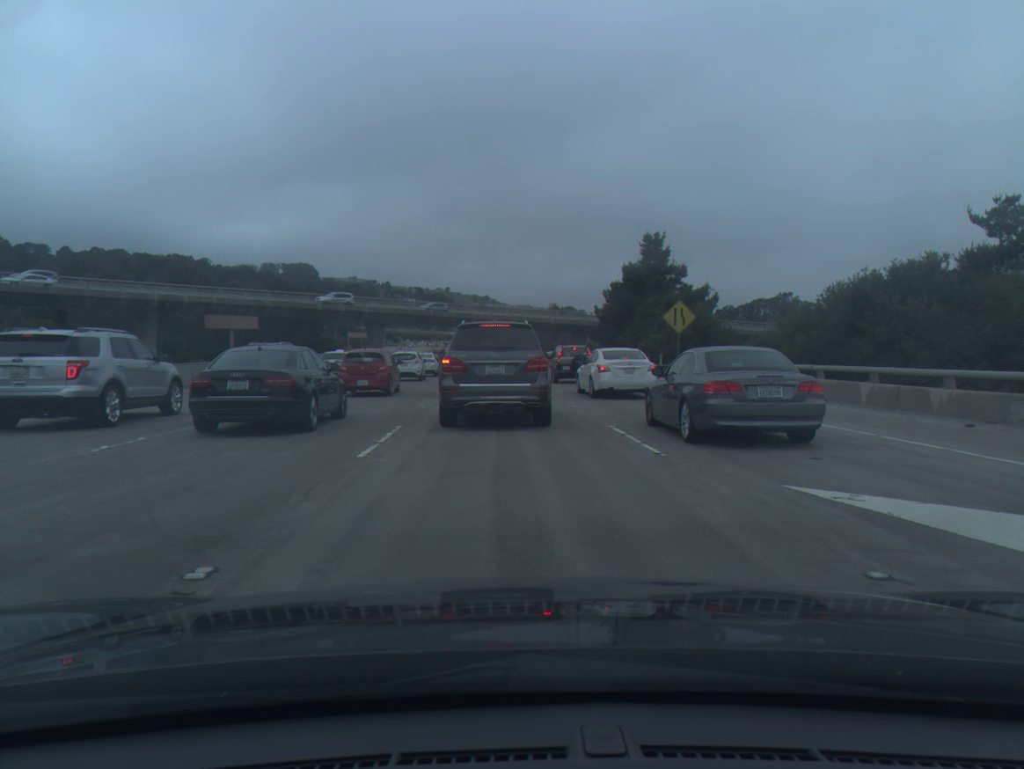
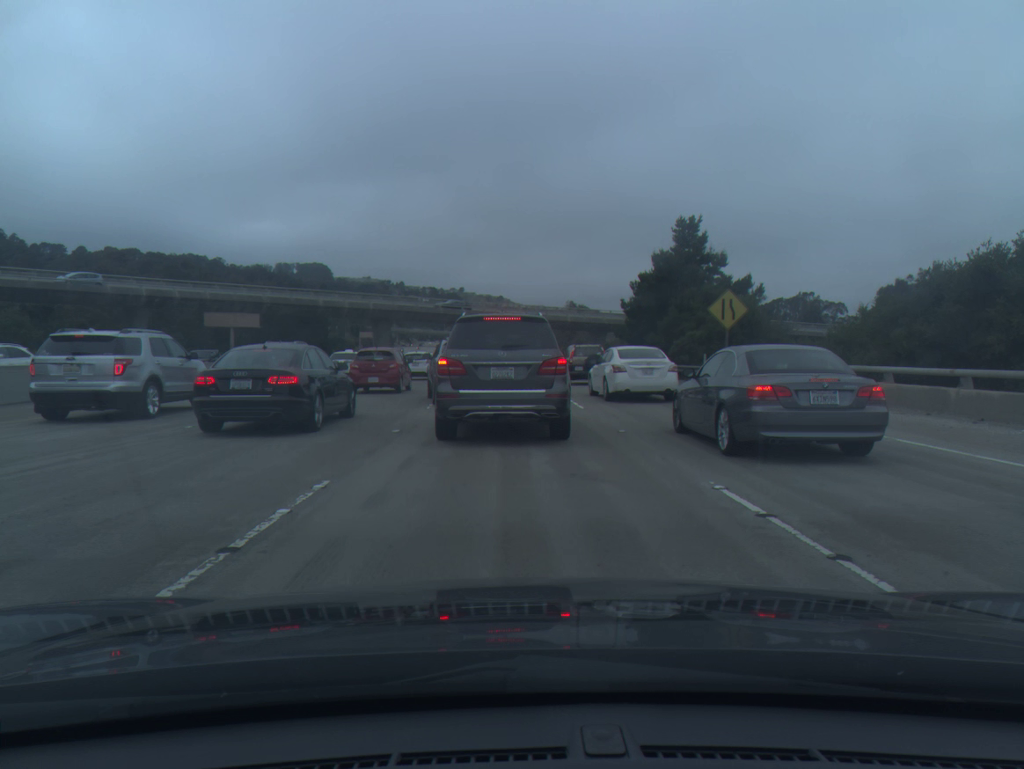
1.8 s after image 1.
(0.0, +6.3) m; -1°
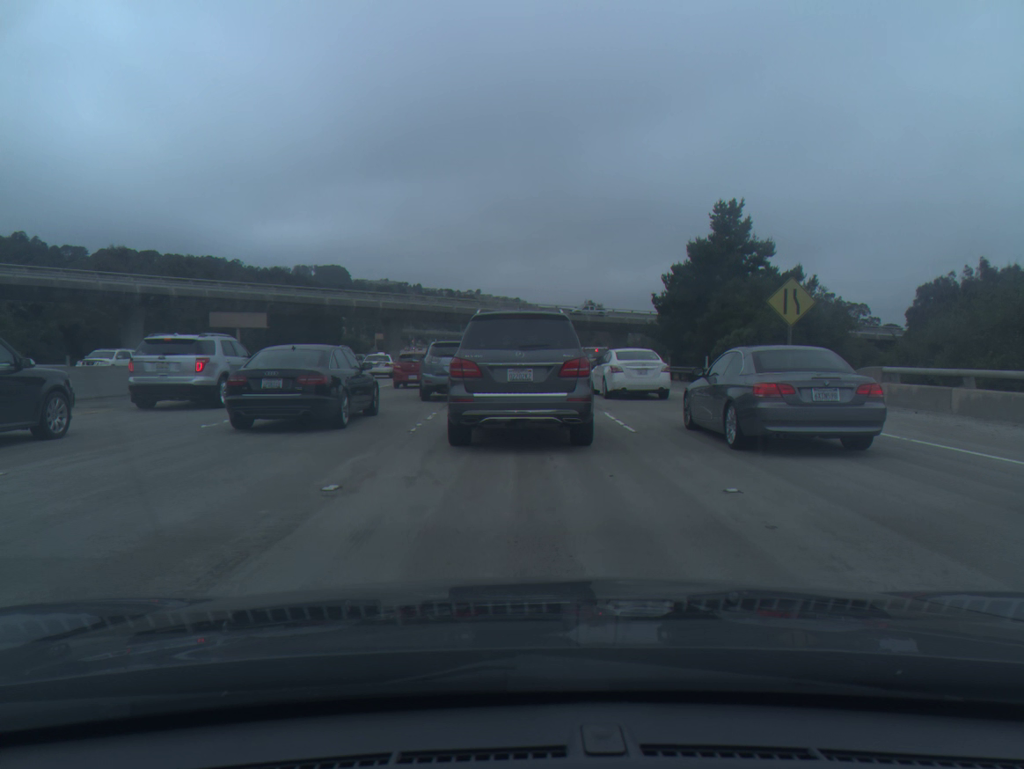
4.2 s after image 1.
(-0.1, +5.6) m; -1°
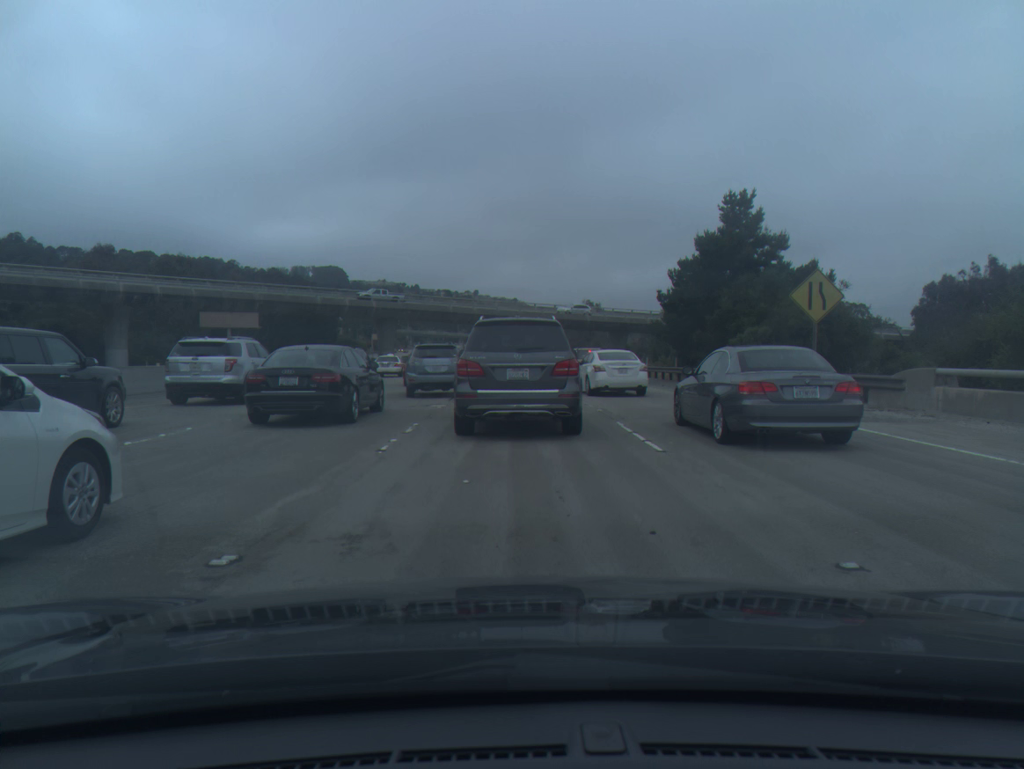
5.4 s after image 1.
(0.0, +2.6) m; 0°
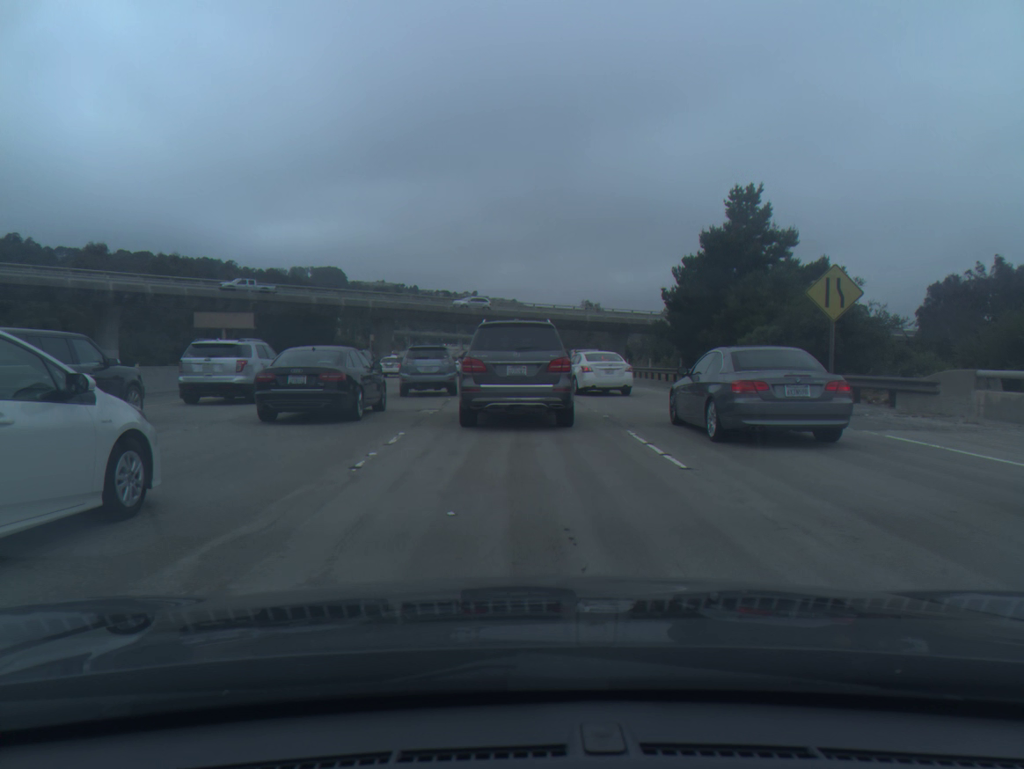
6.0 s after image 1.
(0.0, +1.5) m; 0°
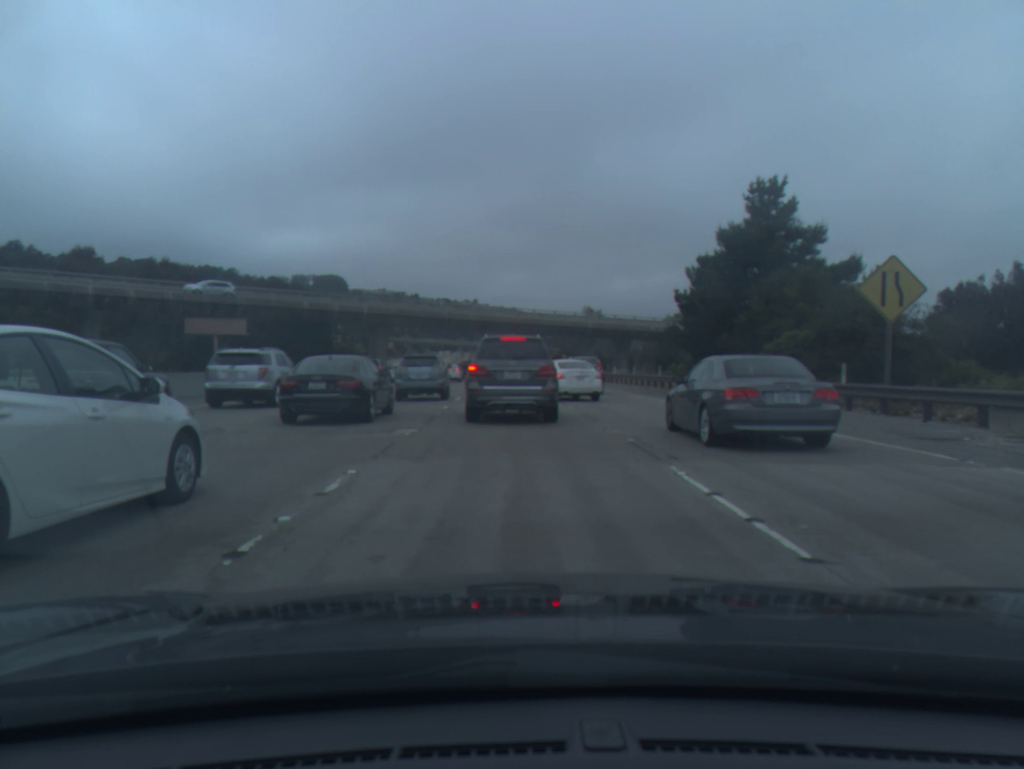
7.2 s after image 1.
(0.0, +3.6) m; 0°
